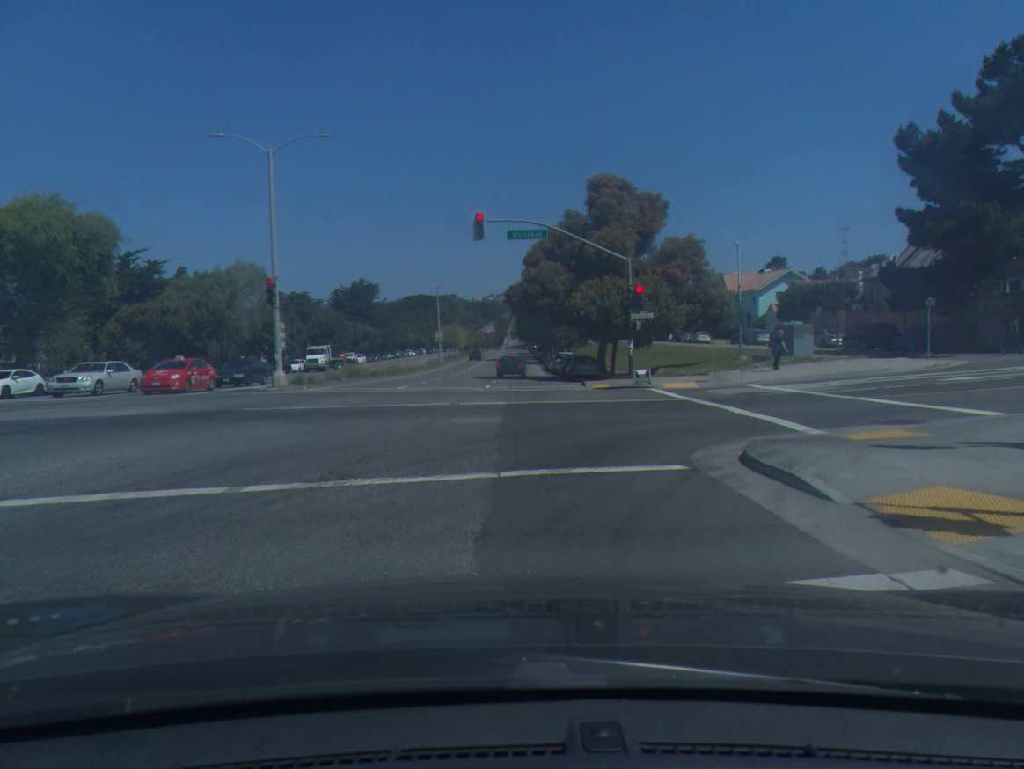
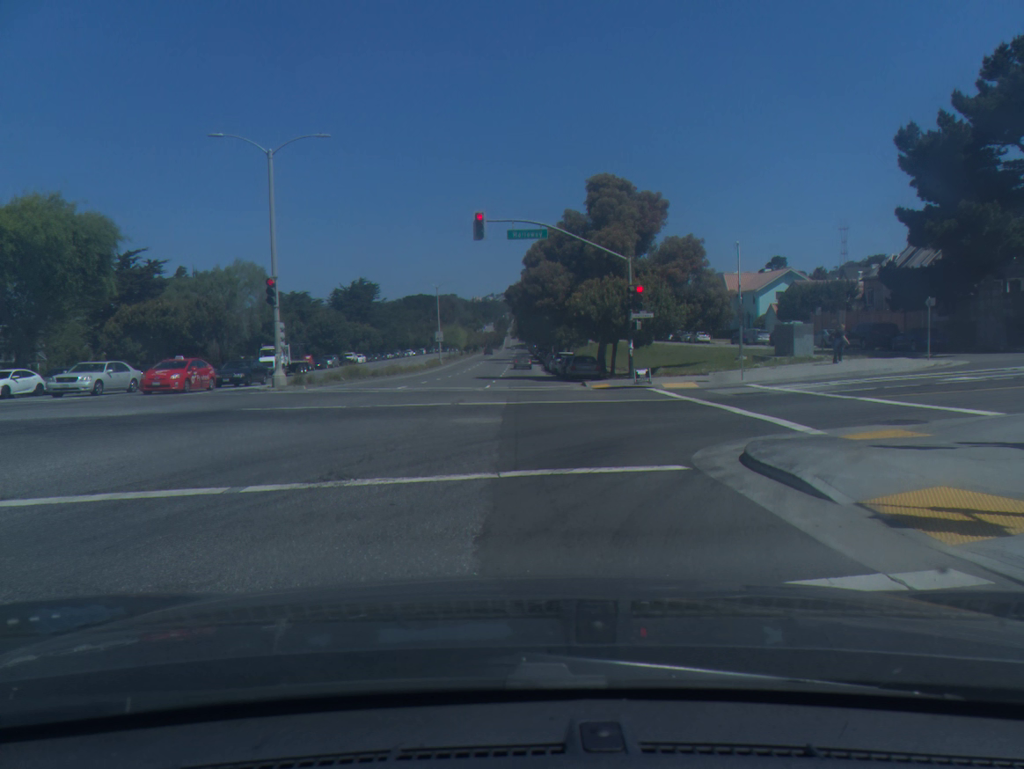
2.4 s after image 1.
(0.0, 0.0) m; 0°
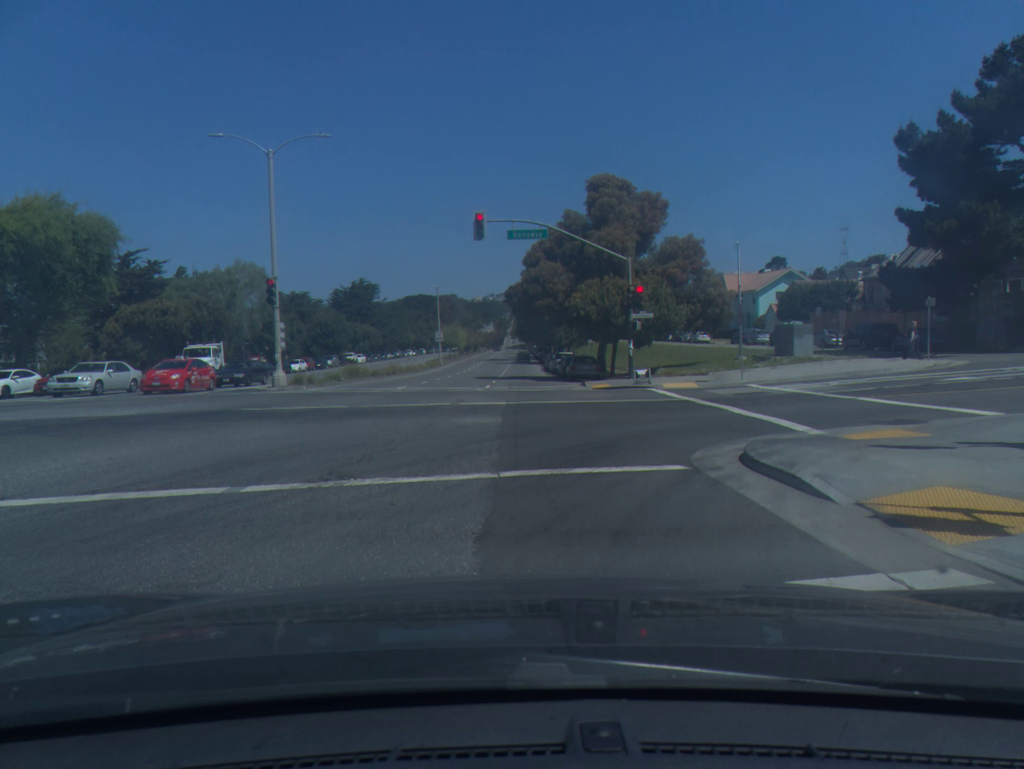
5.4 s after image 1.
(0.0, 0.0) m; 0°
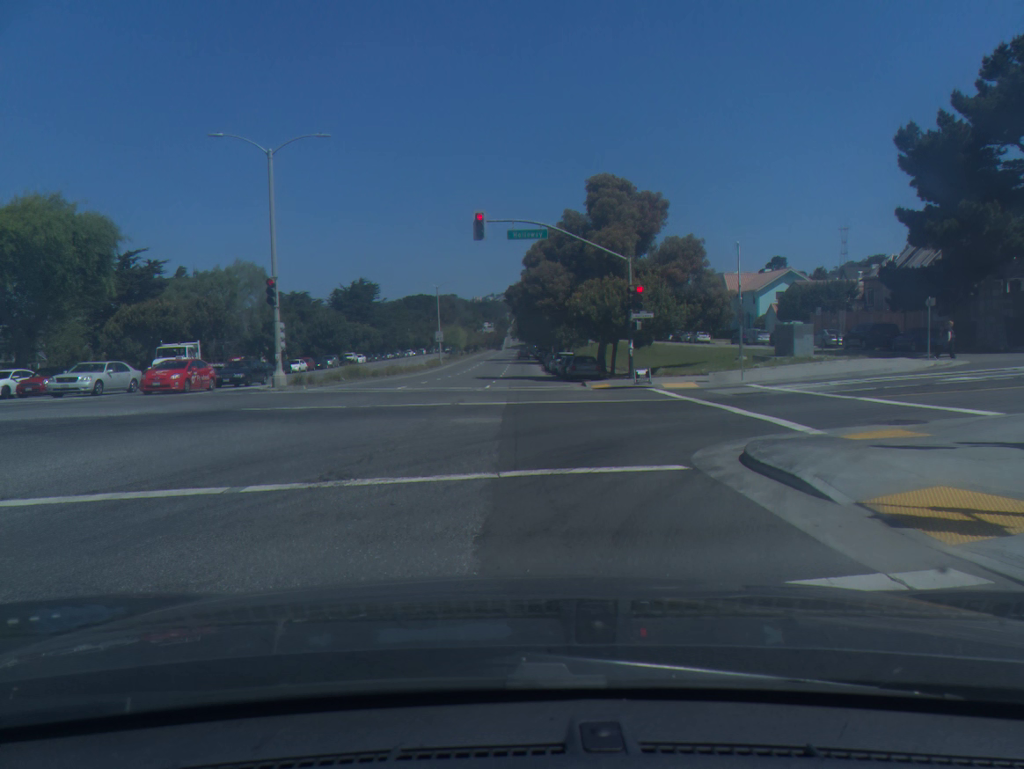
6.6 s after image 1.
(0.0, 0.0) m; 0°
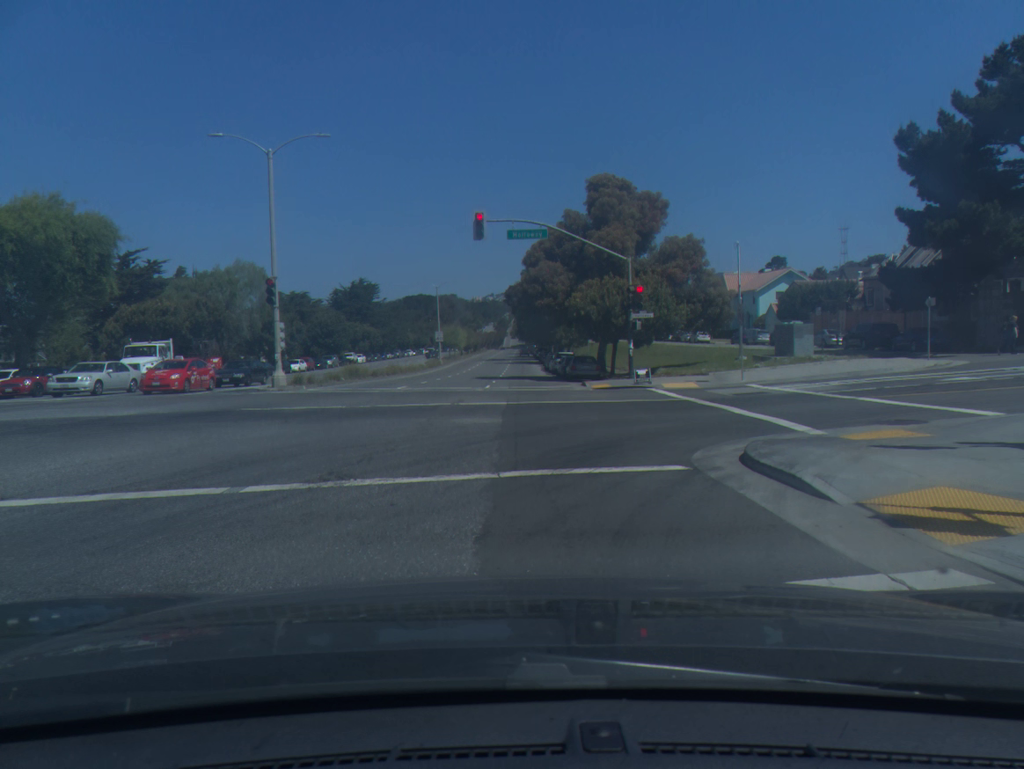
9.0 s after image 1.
(0.0, 0.0) m; 0°
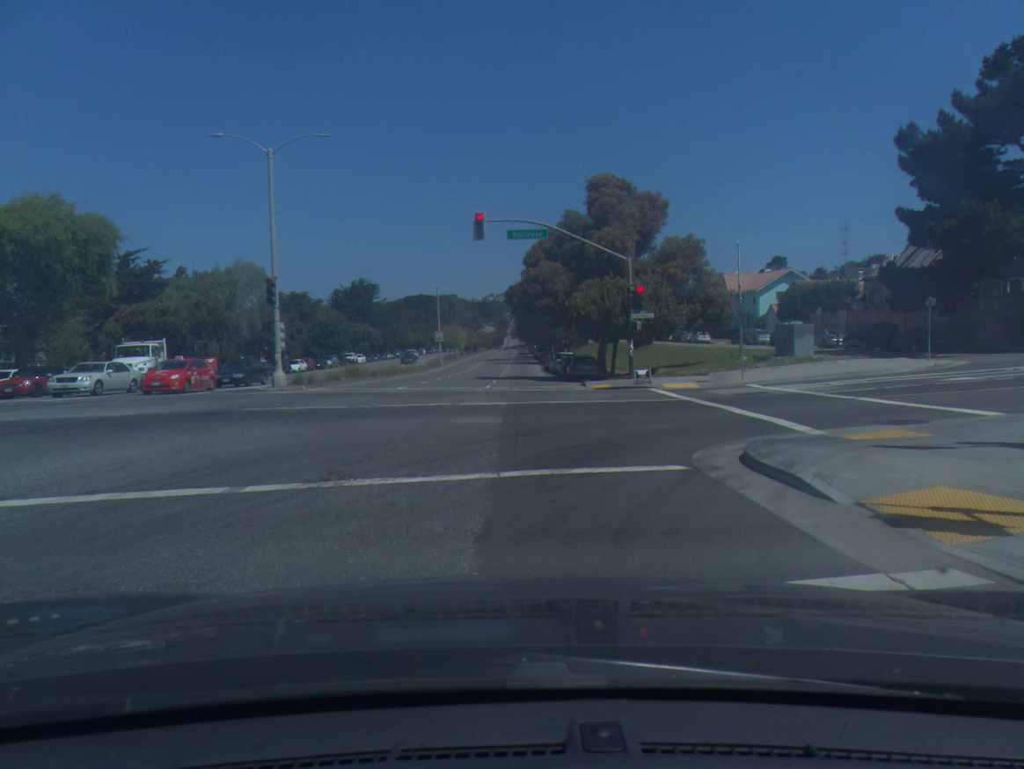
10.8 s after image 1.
(0.0, 0.0) m; 0°
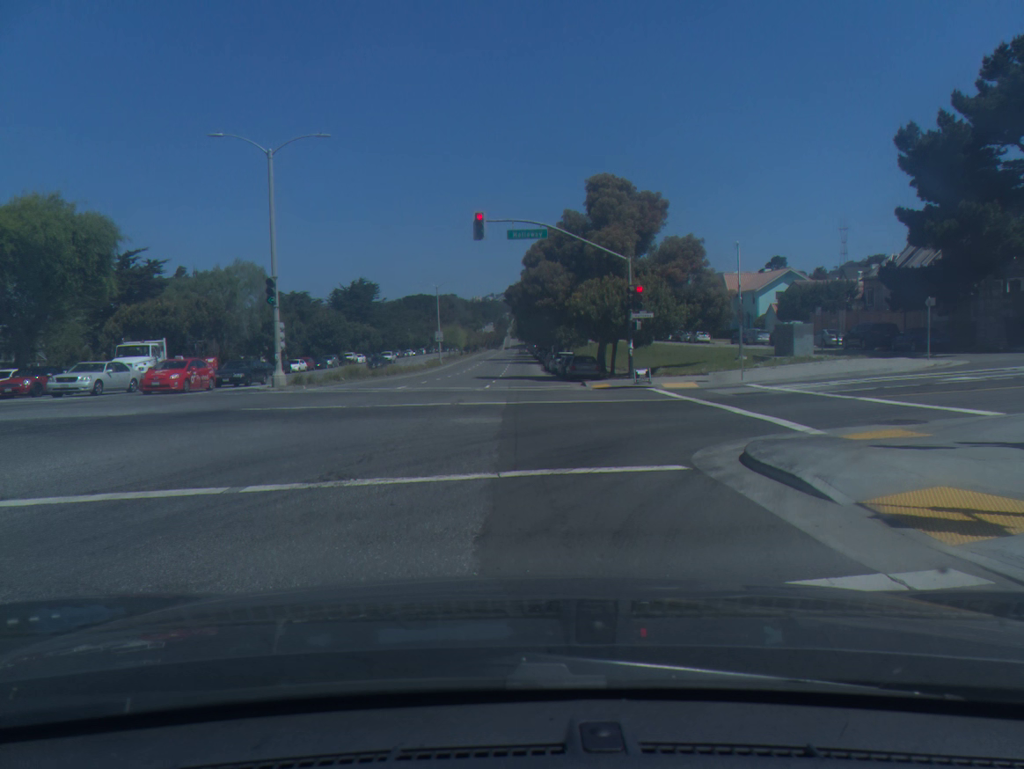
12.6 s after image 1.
(0.0, 0.0) m; 0°
